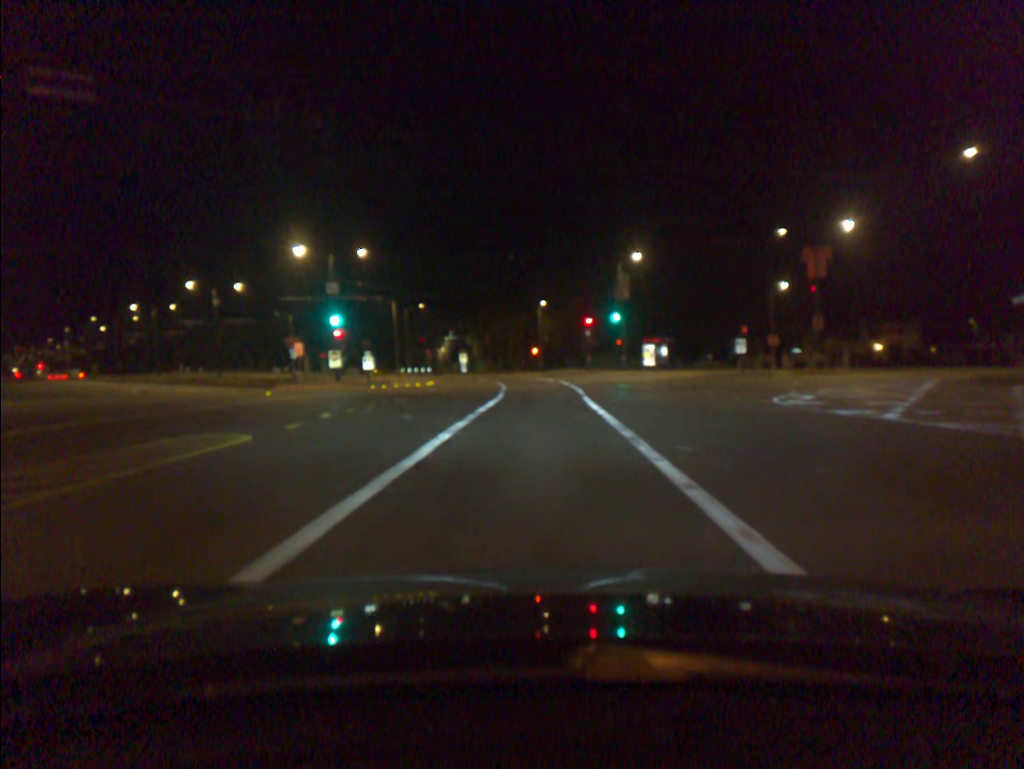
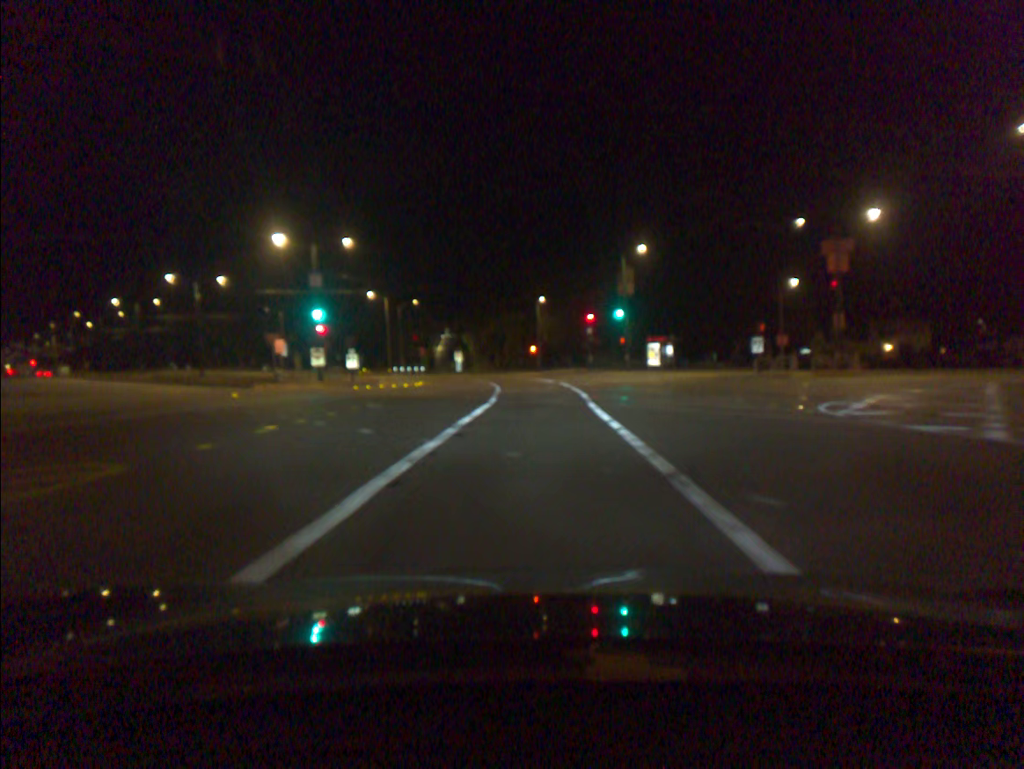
(0.0, +3.8) m; 0°
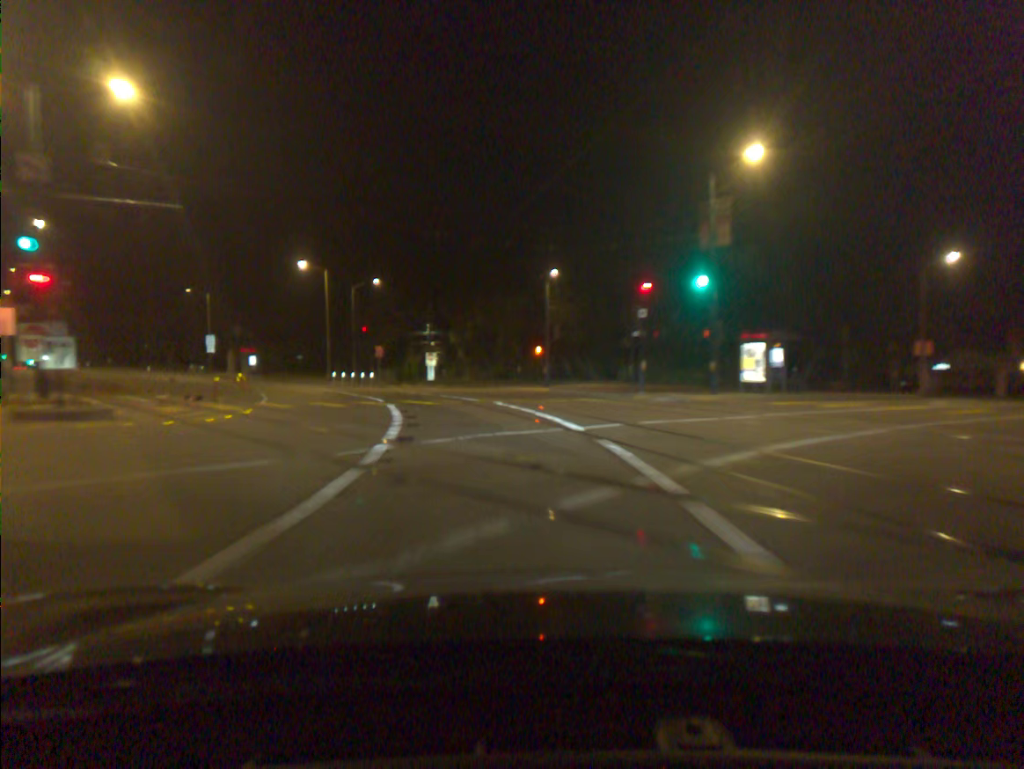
(+0.2, +28.7) m; -1°
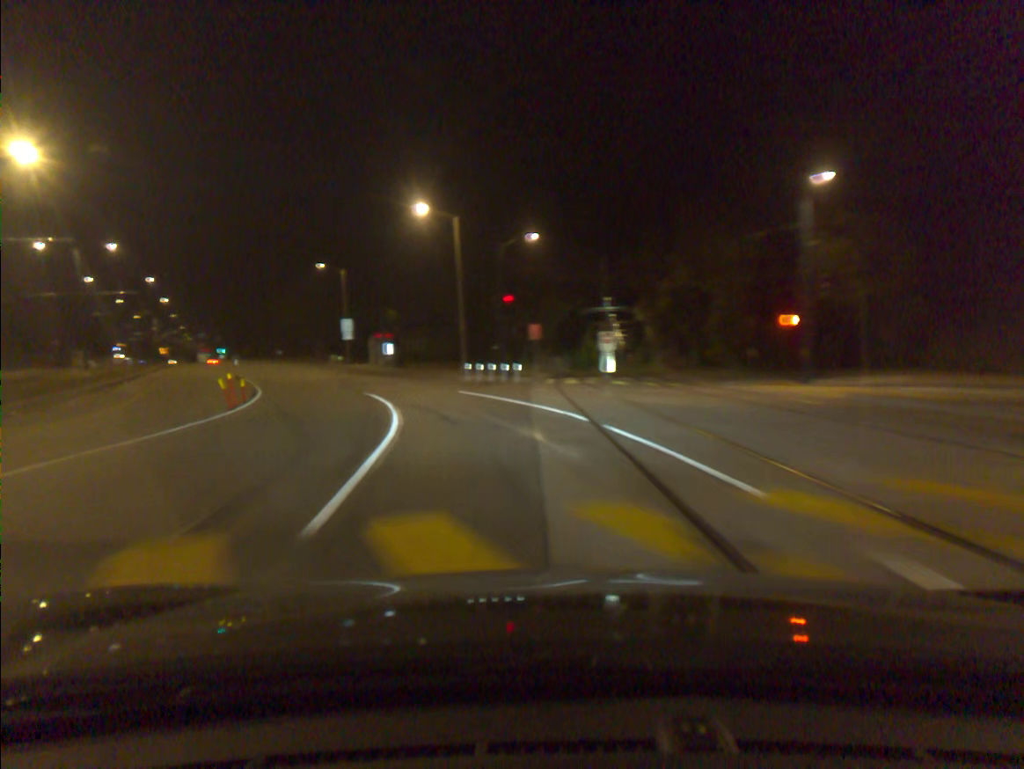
(-2.4, +21.3) m; -14°
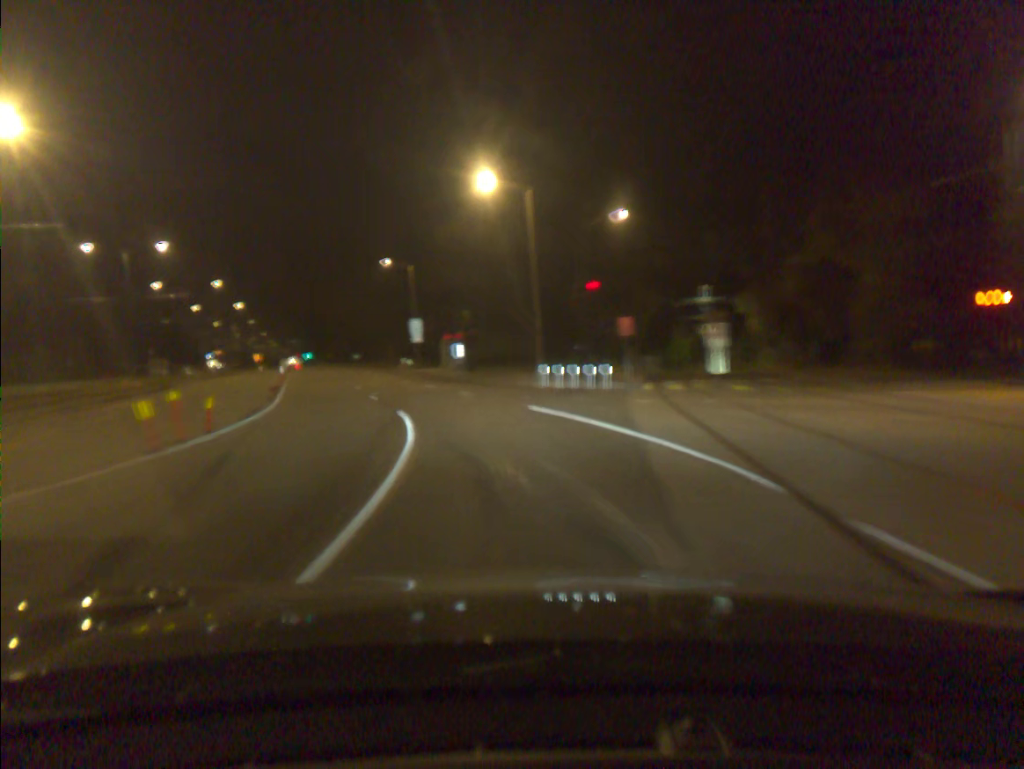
(-0.4, +7.8) m; -6°
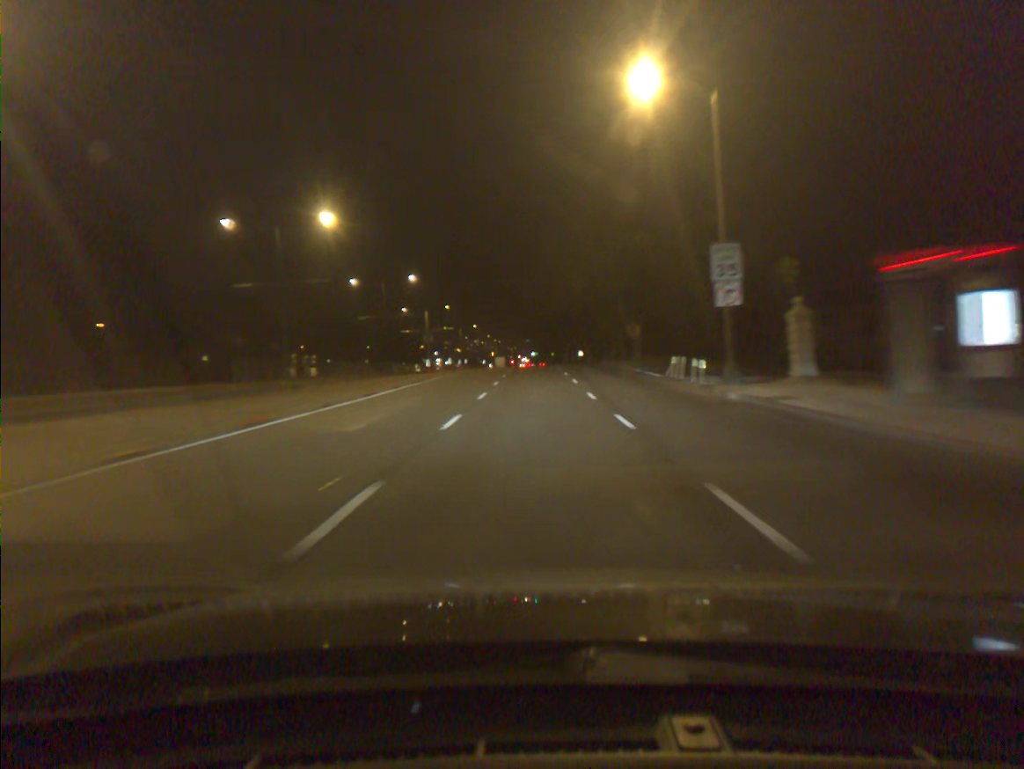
(-8.8, +43.7) m; -16°
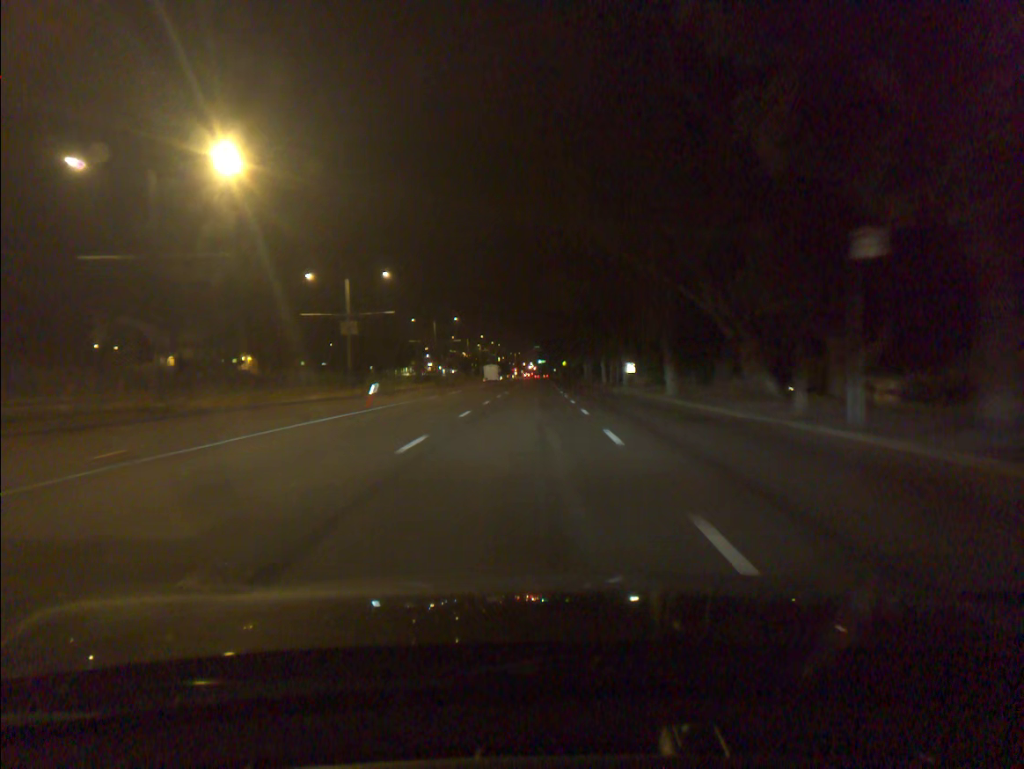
(-0.1, +49.4) m; 0°
